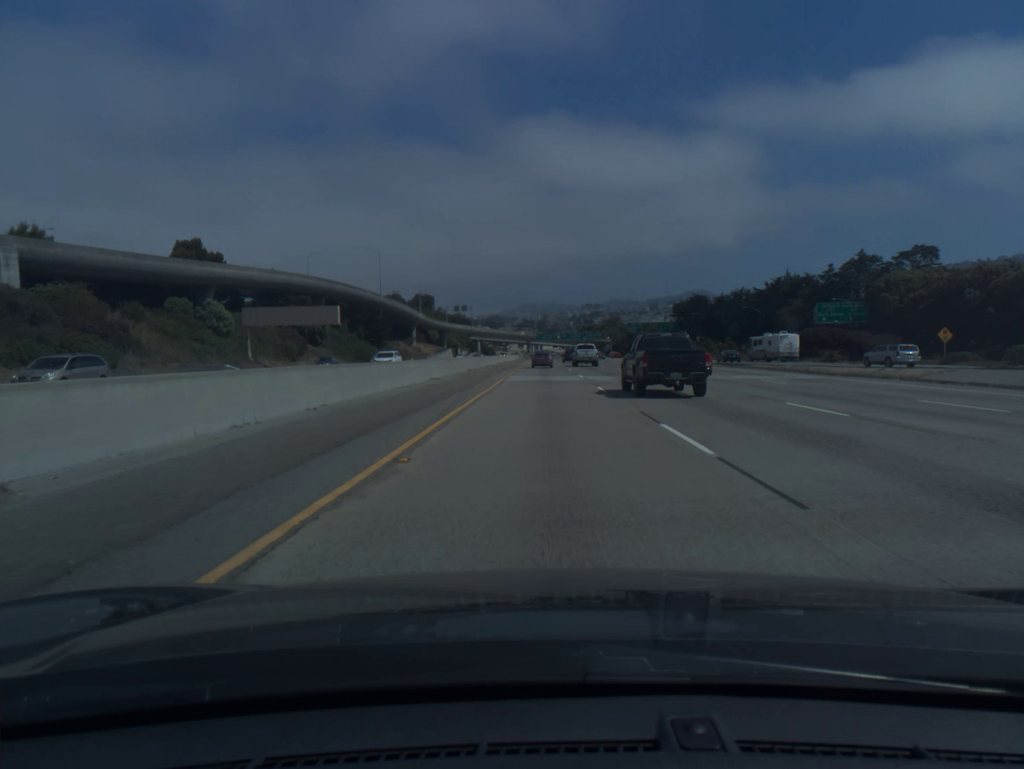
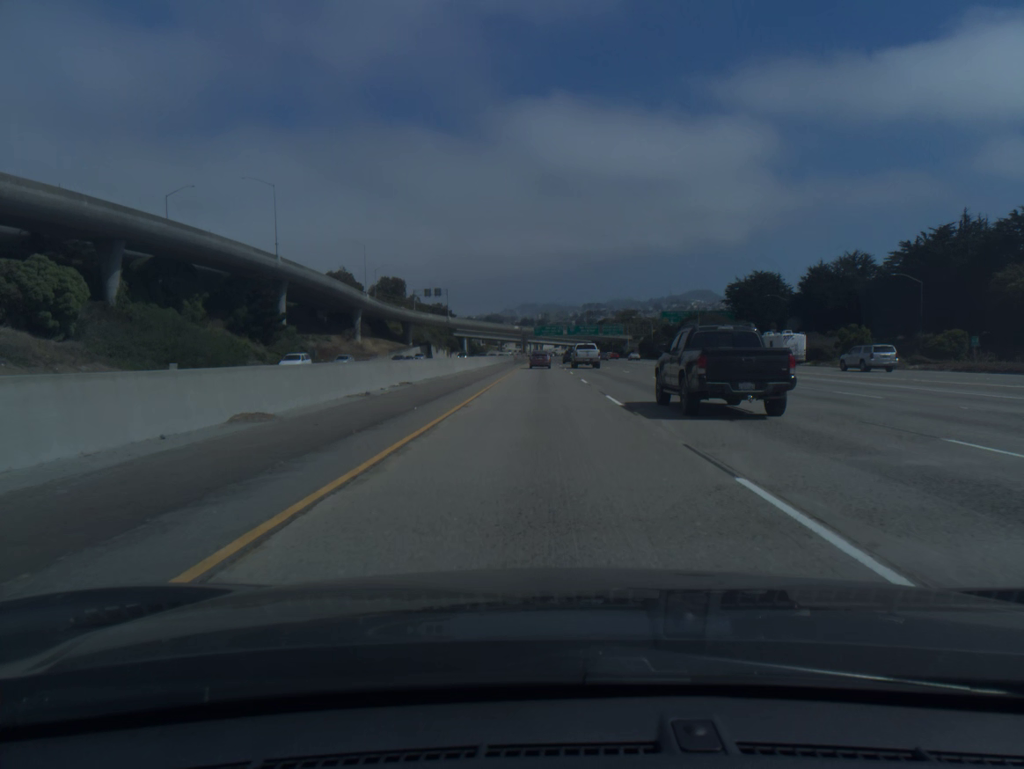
(+0.1, +78.8) m; 0°
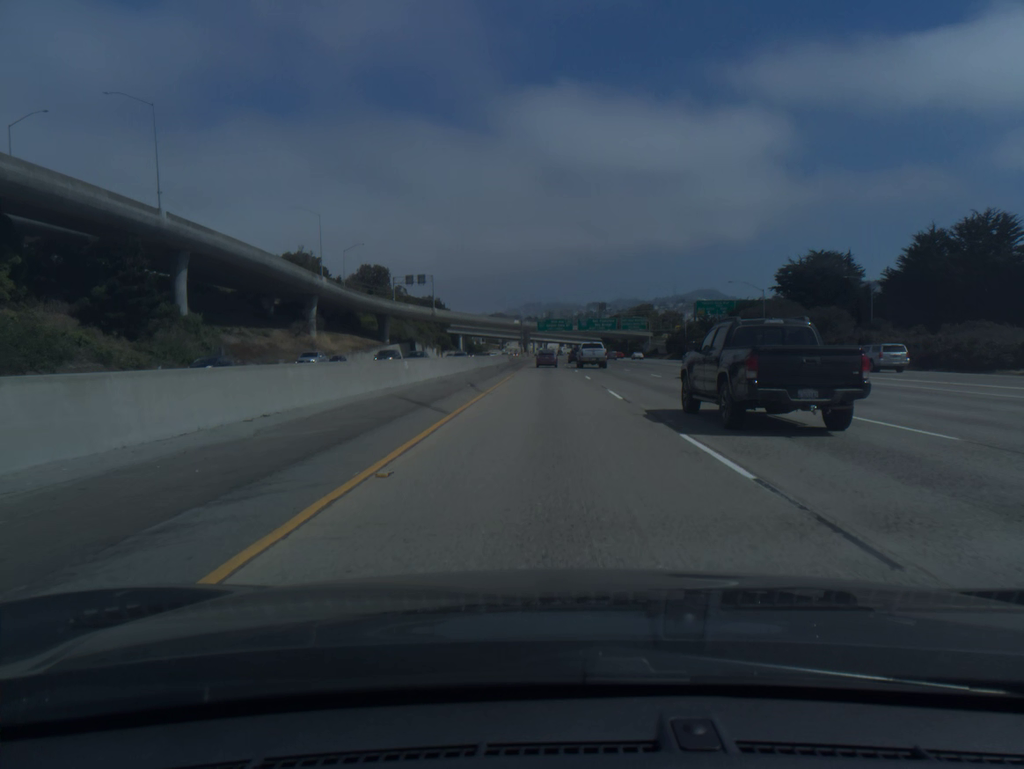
(-0.1, +39.2) m; 0°
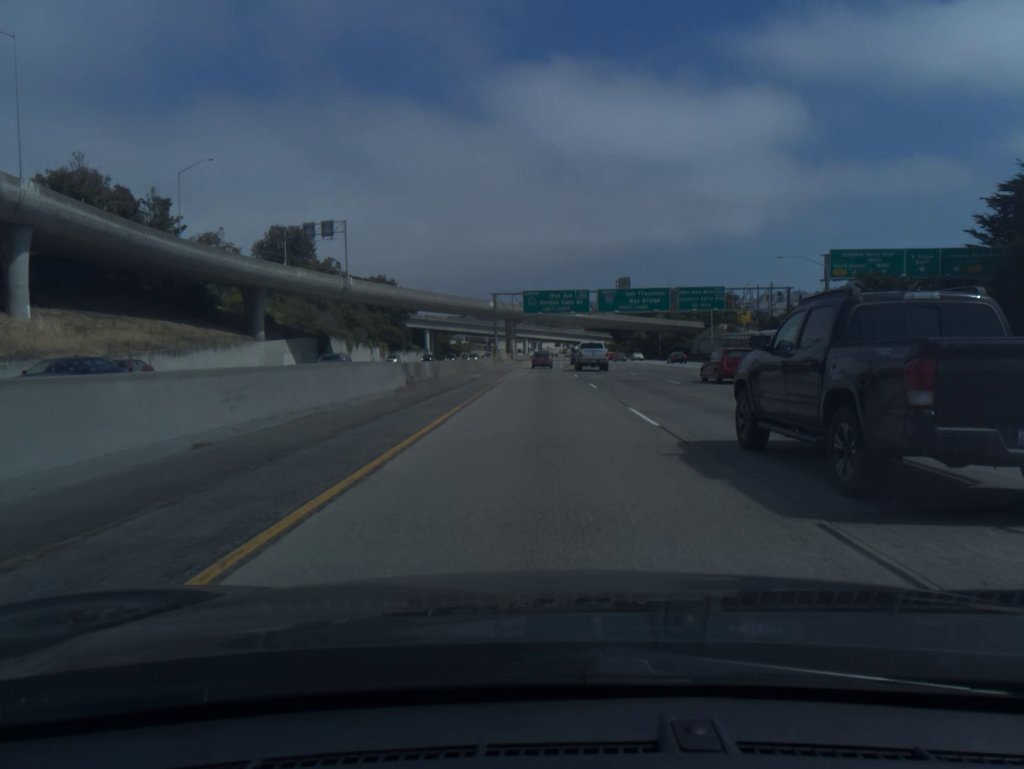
(+0.4, +78.5) m; 0°
